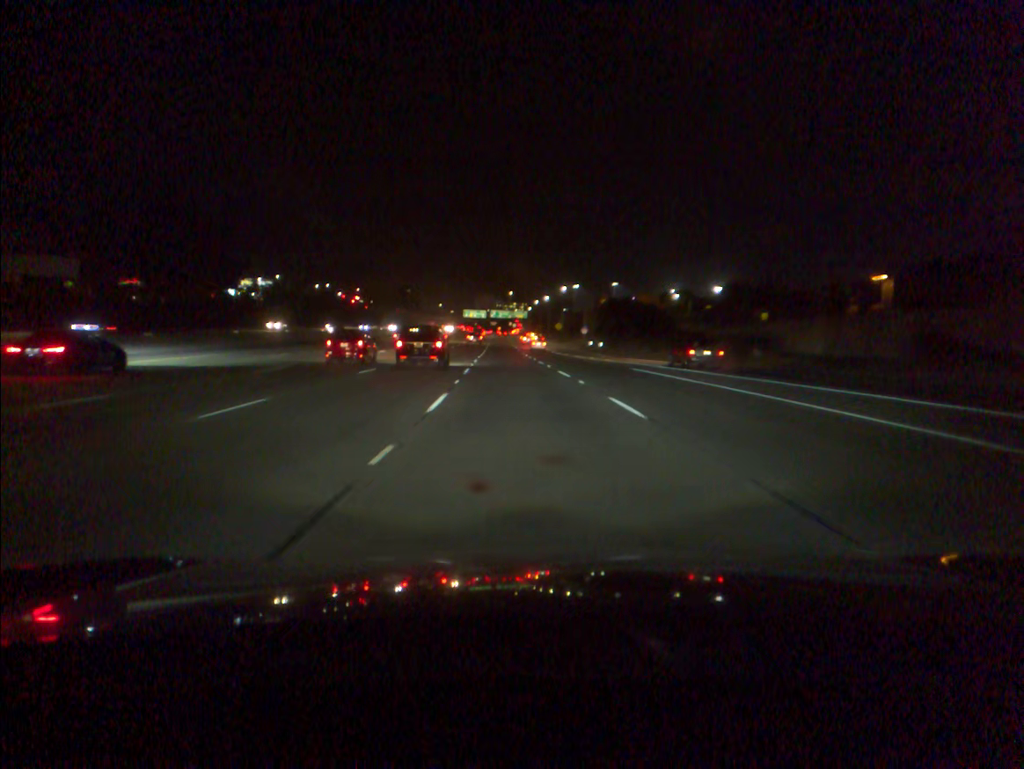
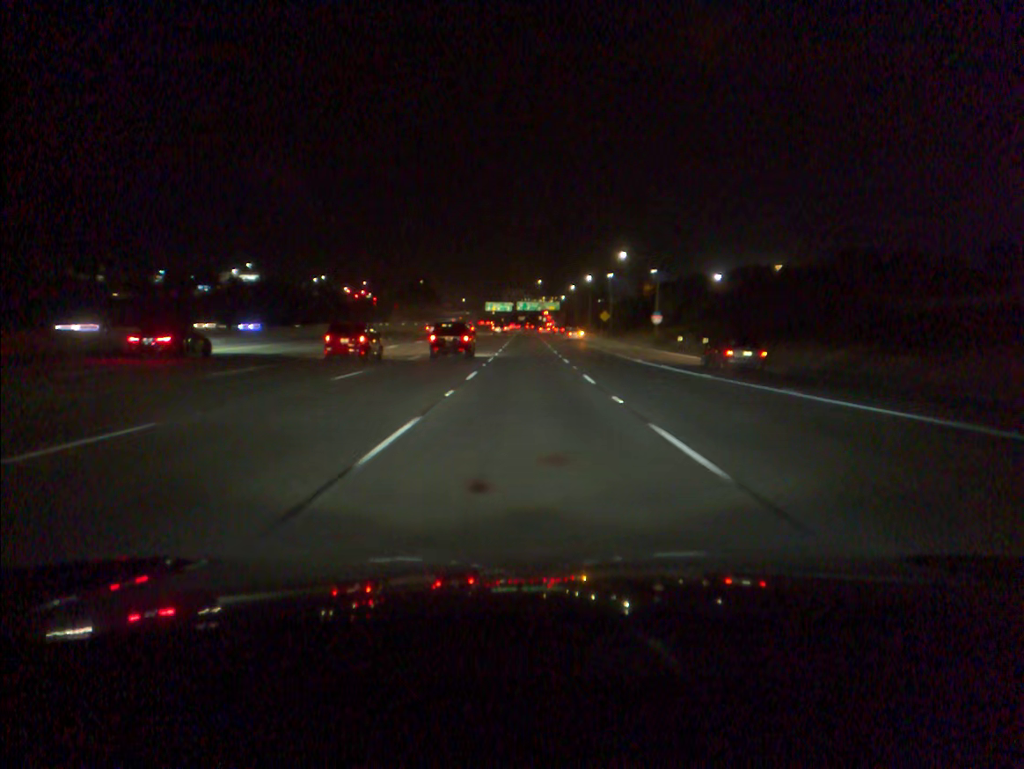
(-1.1, +48.9) m; -2°
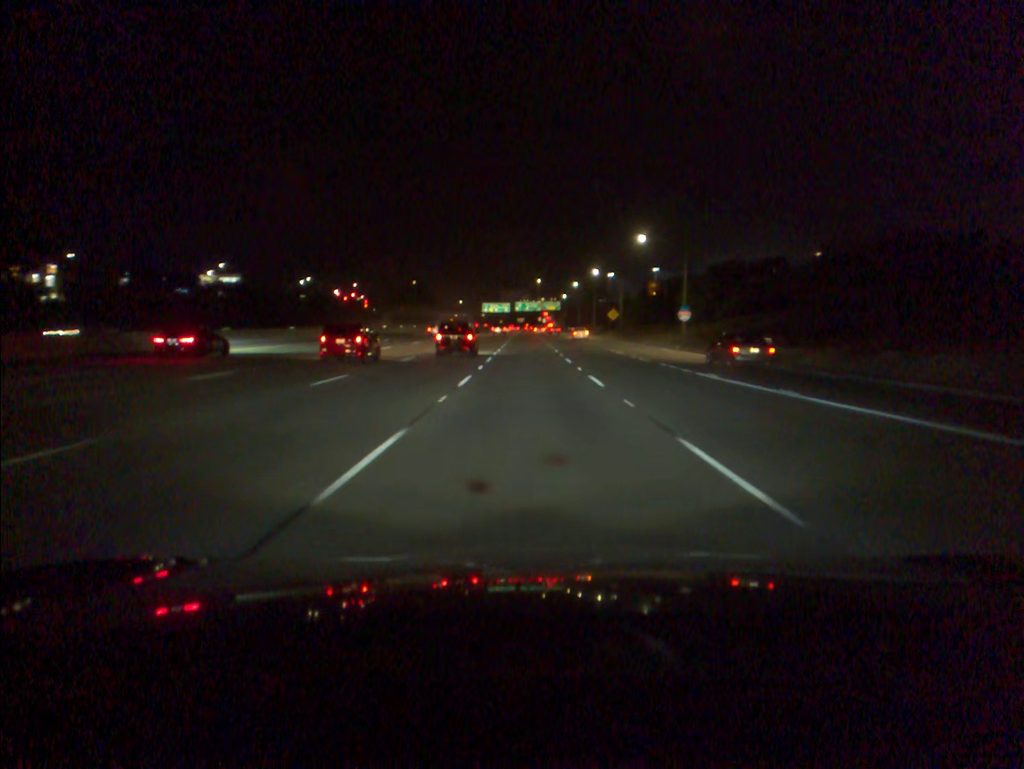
(0.0, +16.4) m; 0°
